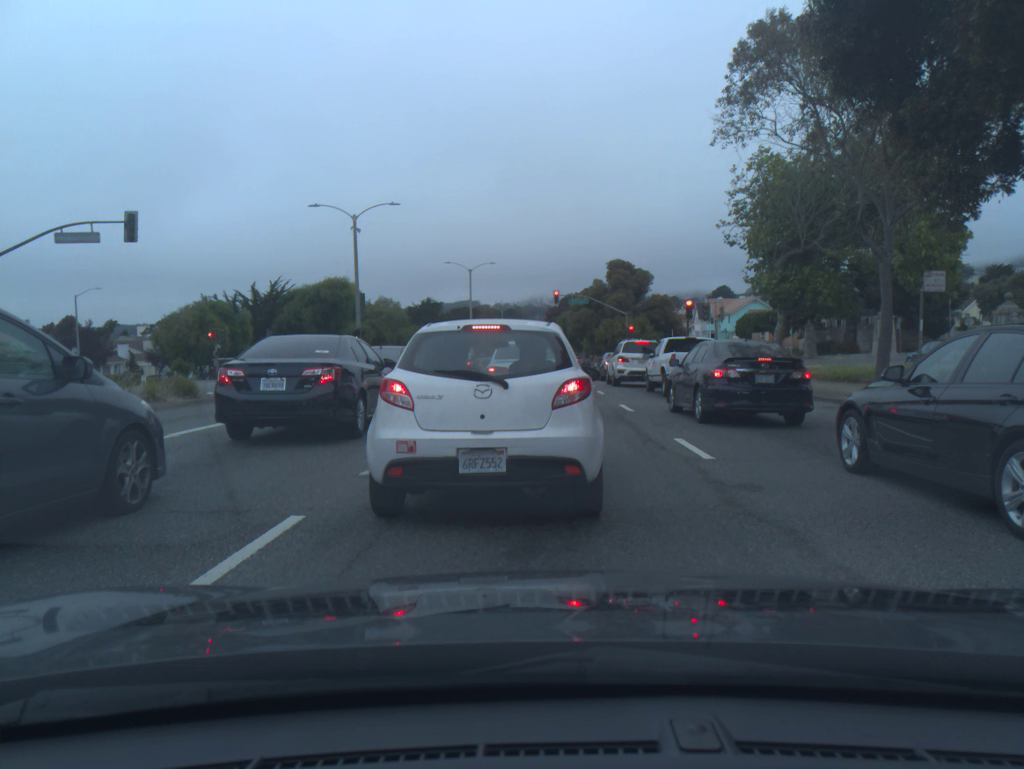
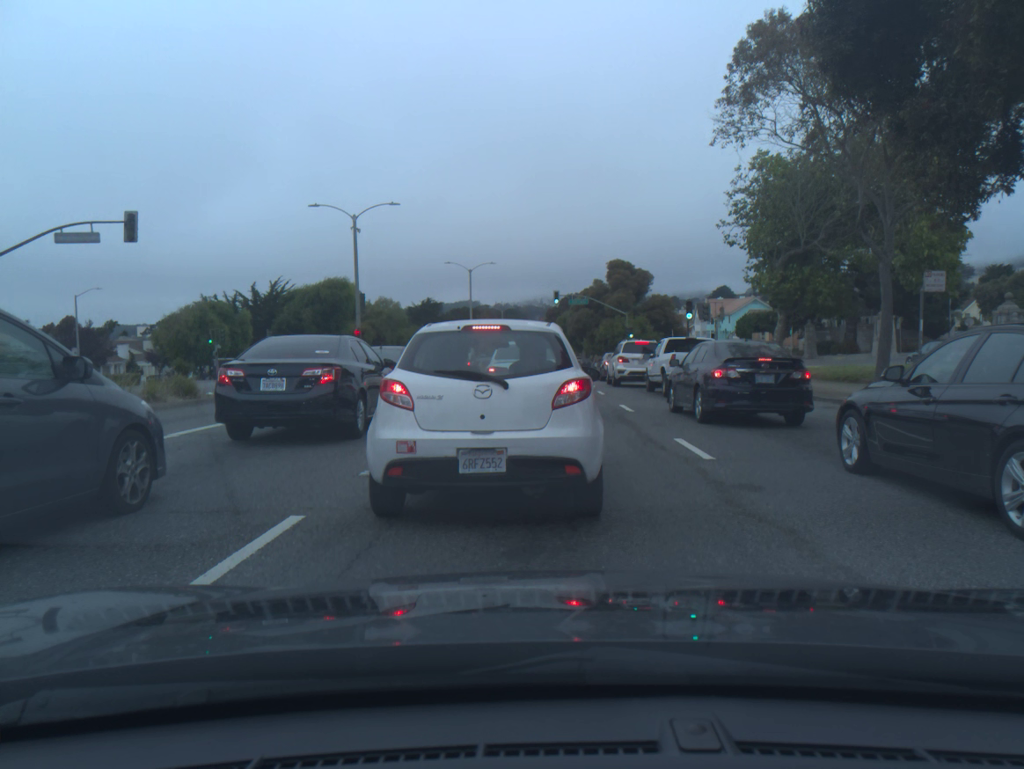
(0.0, 0.0) m; 0°
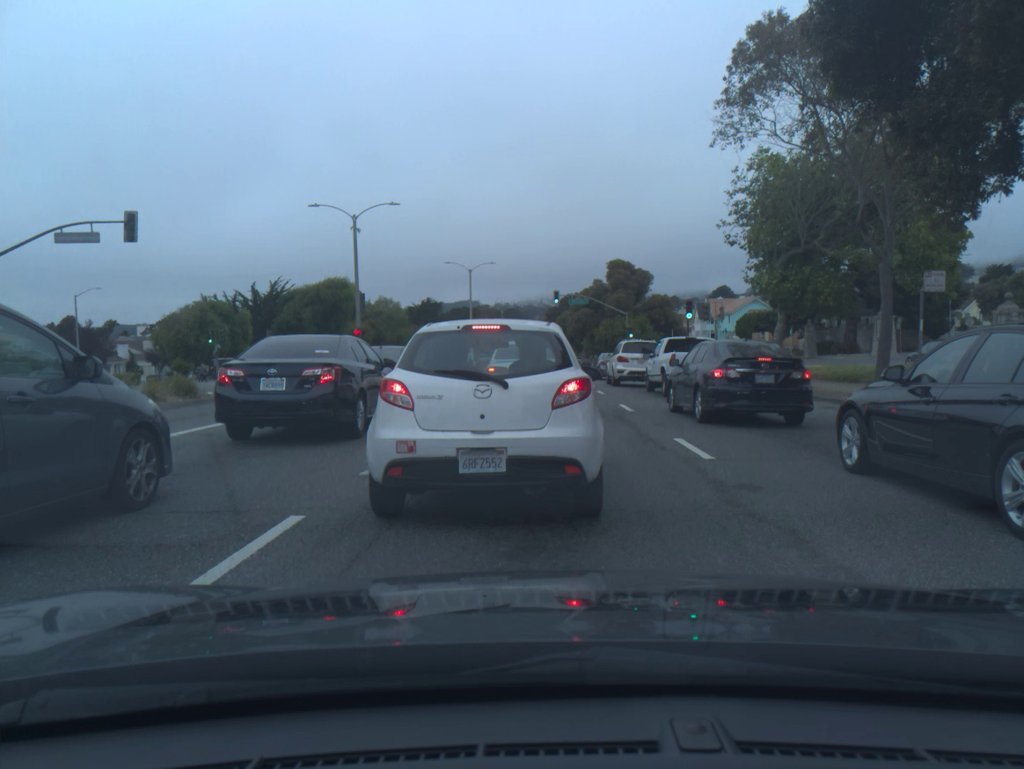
(0.0, 0.0) m; 0°
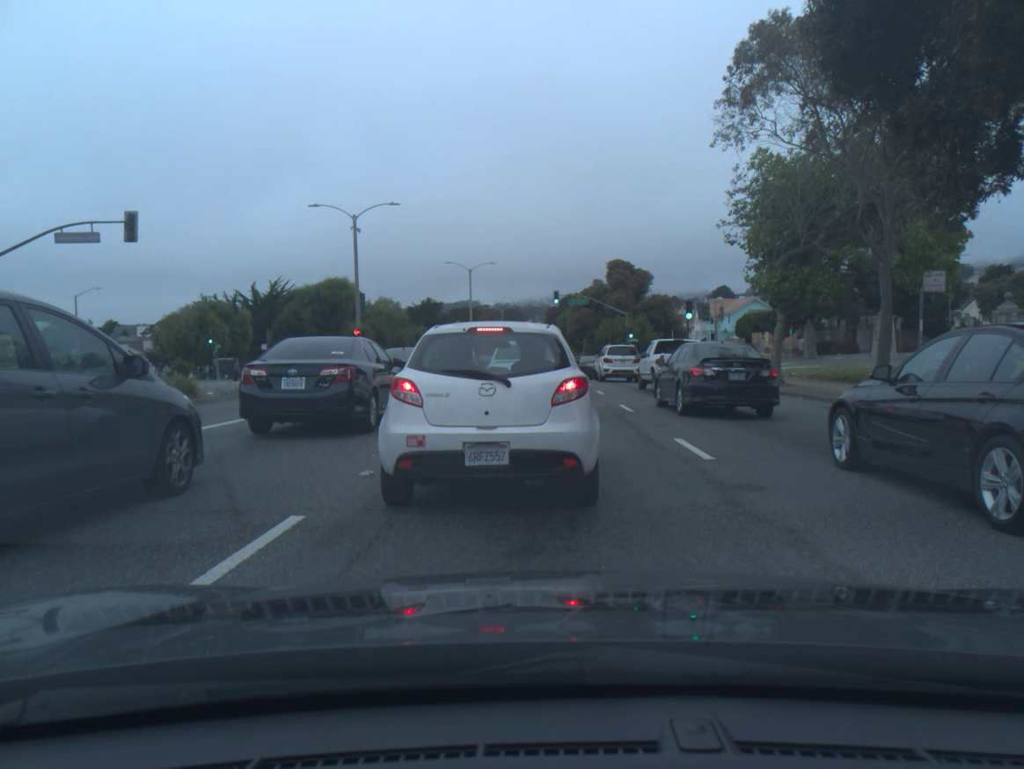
(0.0, -0.1) m; 0°
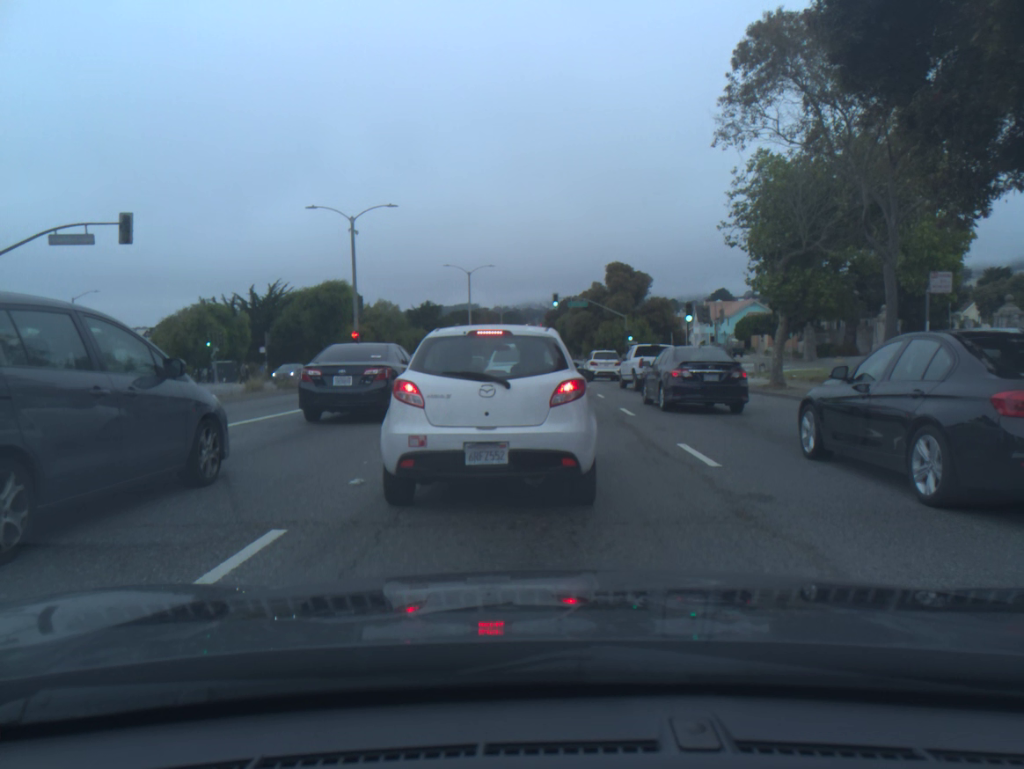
(0.0, +0.4) m; 0°
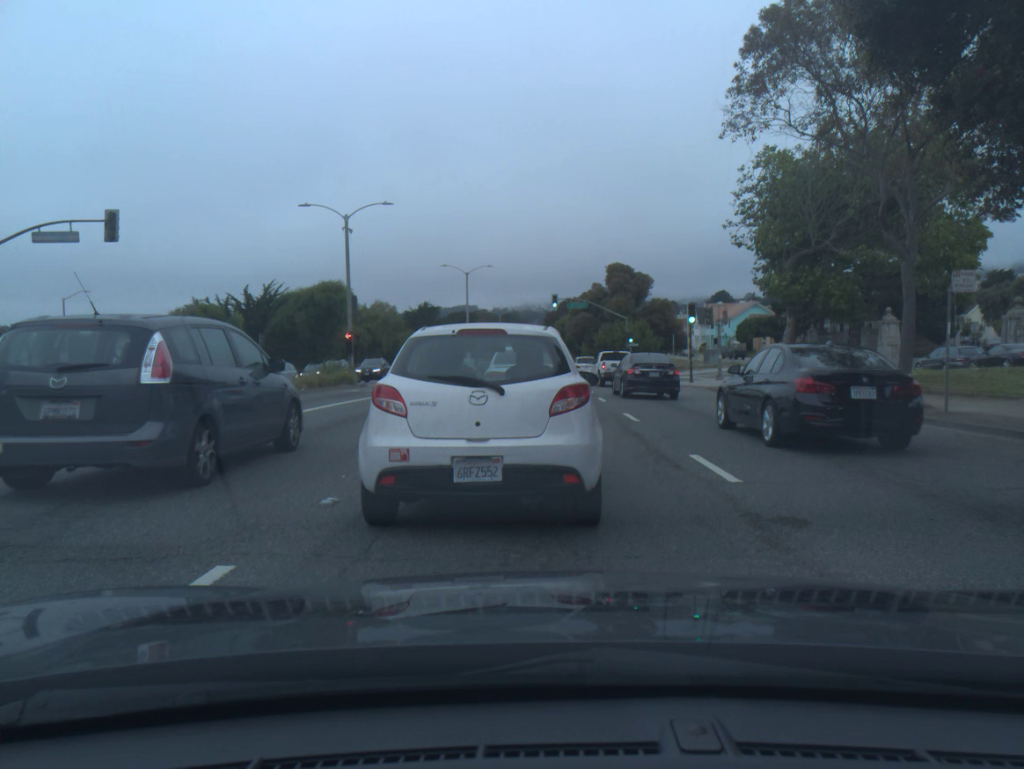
(0.0, +0.9) m; 0°
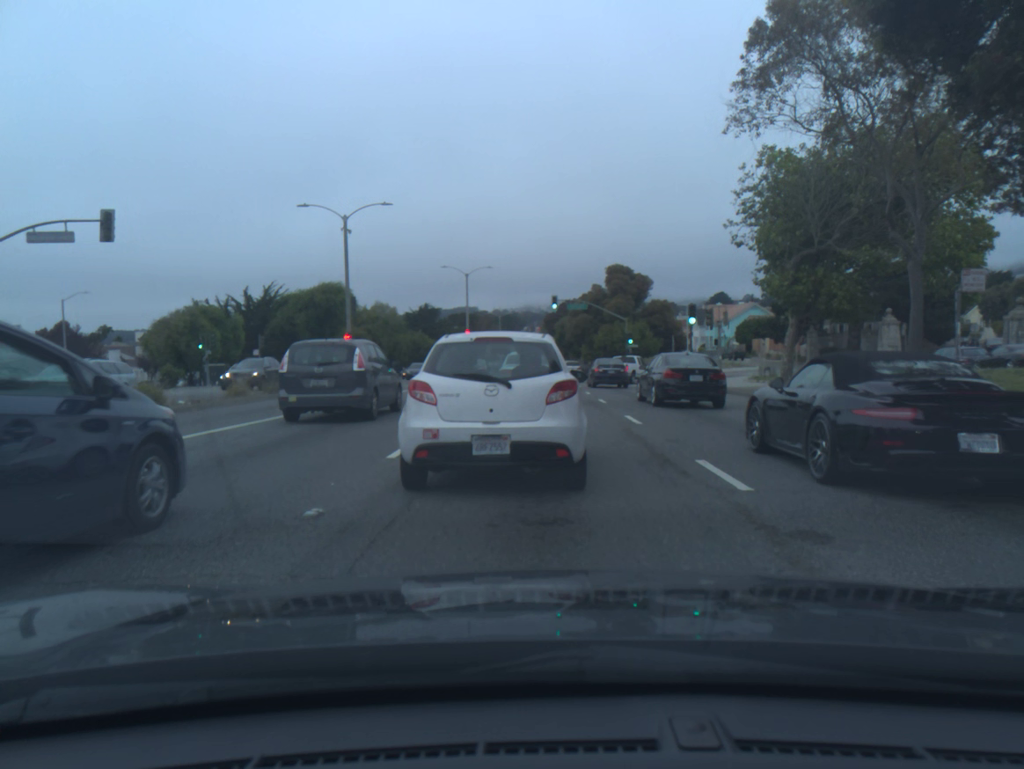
(0.0, +0.4) m; 0°
